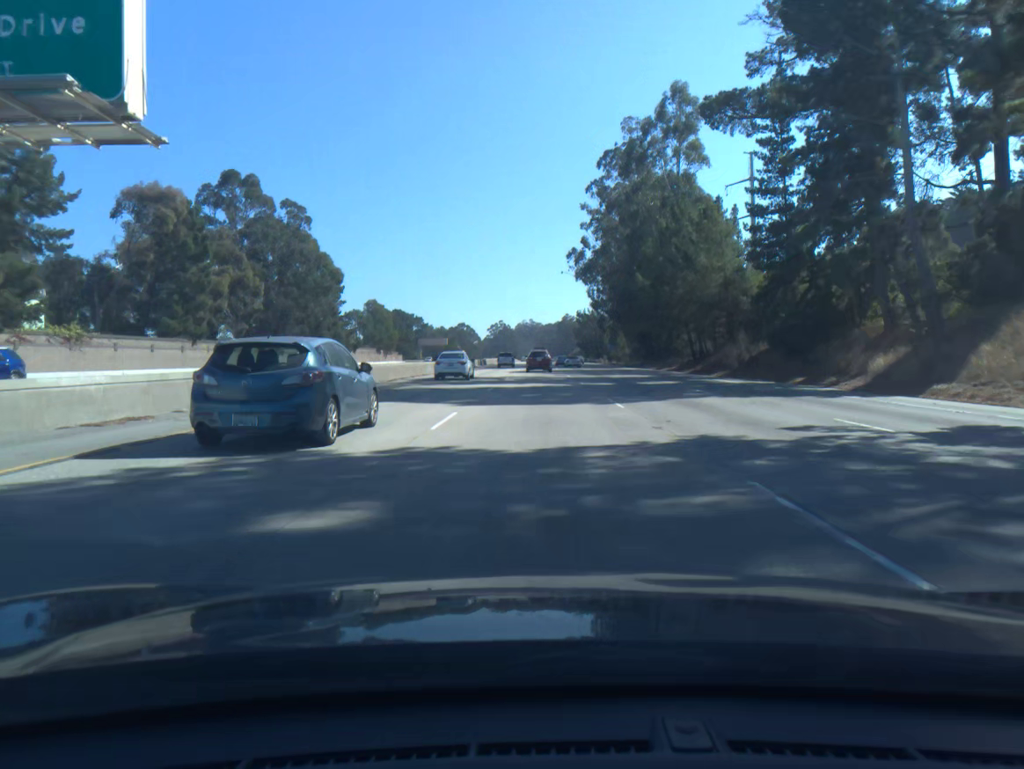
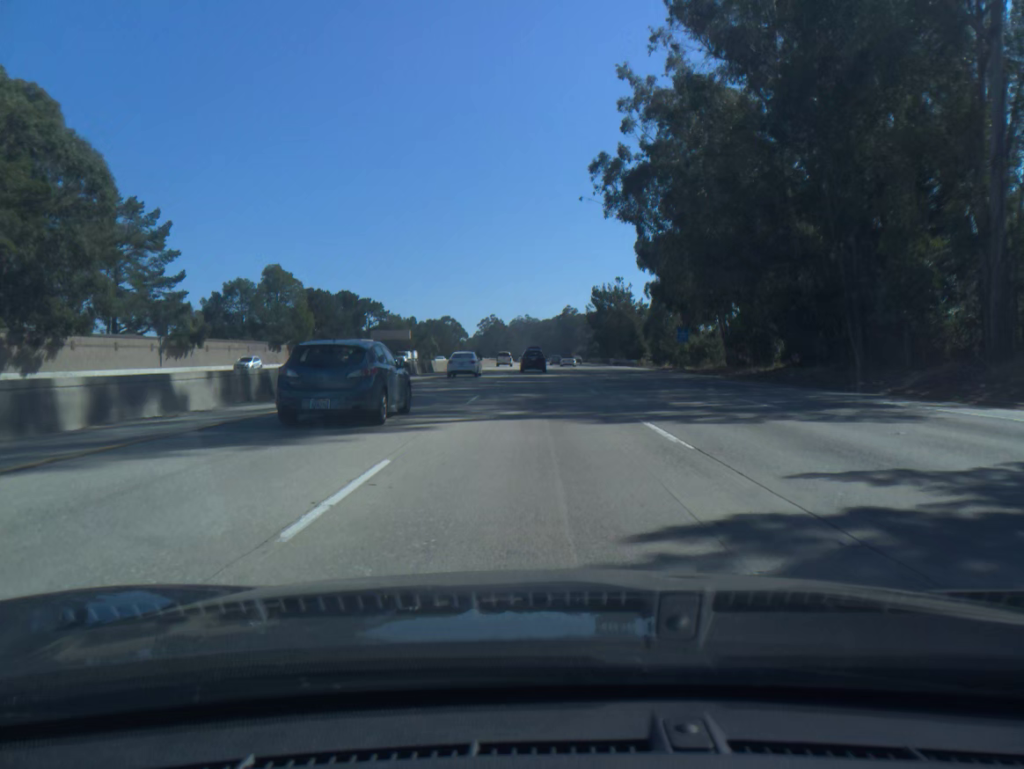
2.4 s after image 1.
(+0.1, +66.2) m; 0°
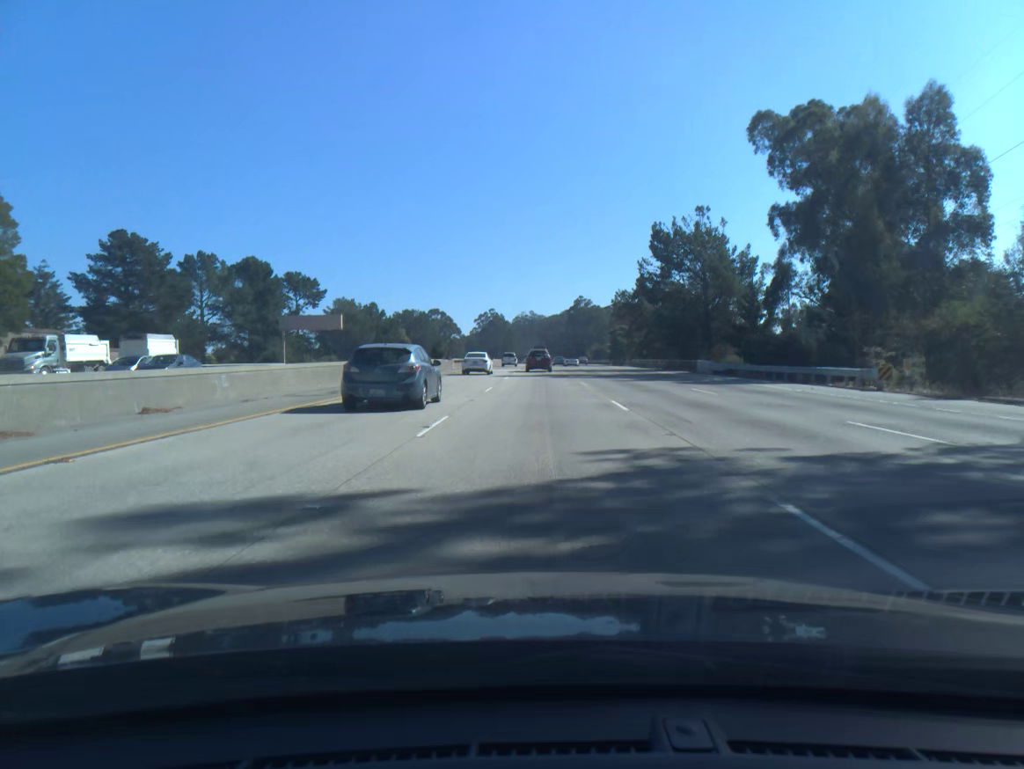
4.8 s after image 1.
(-0.1, +66.3) m; 0°
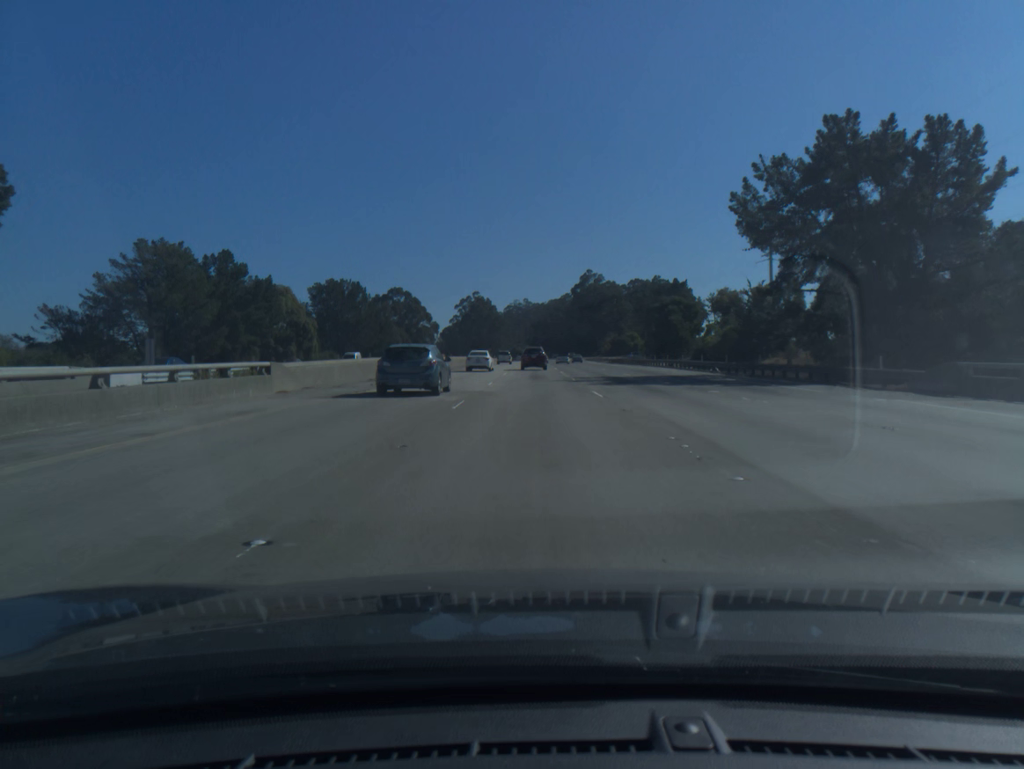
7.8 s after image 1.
(+0.3, +82.9) m; 0°
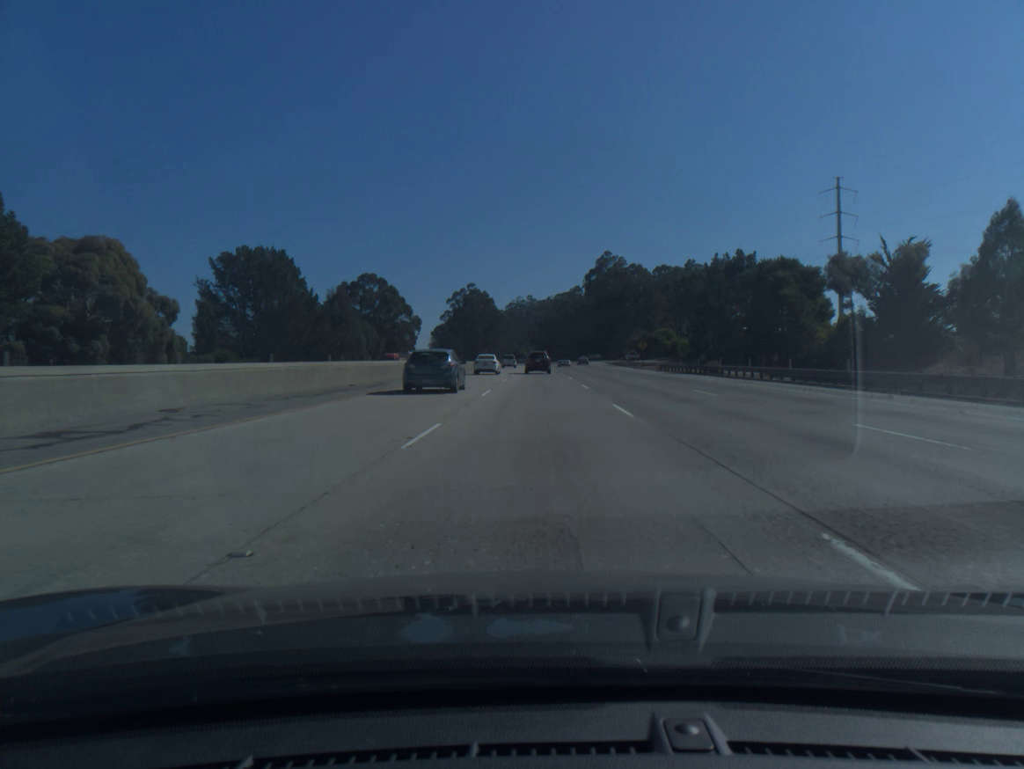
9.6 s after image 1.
(-0.1, +49.6) m; 0°
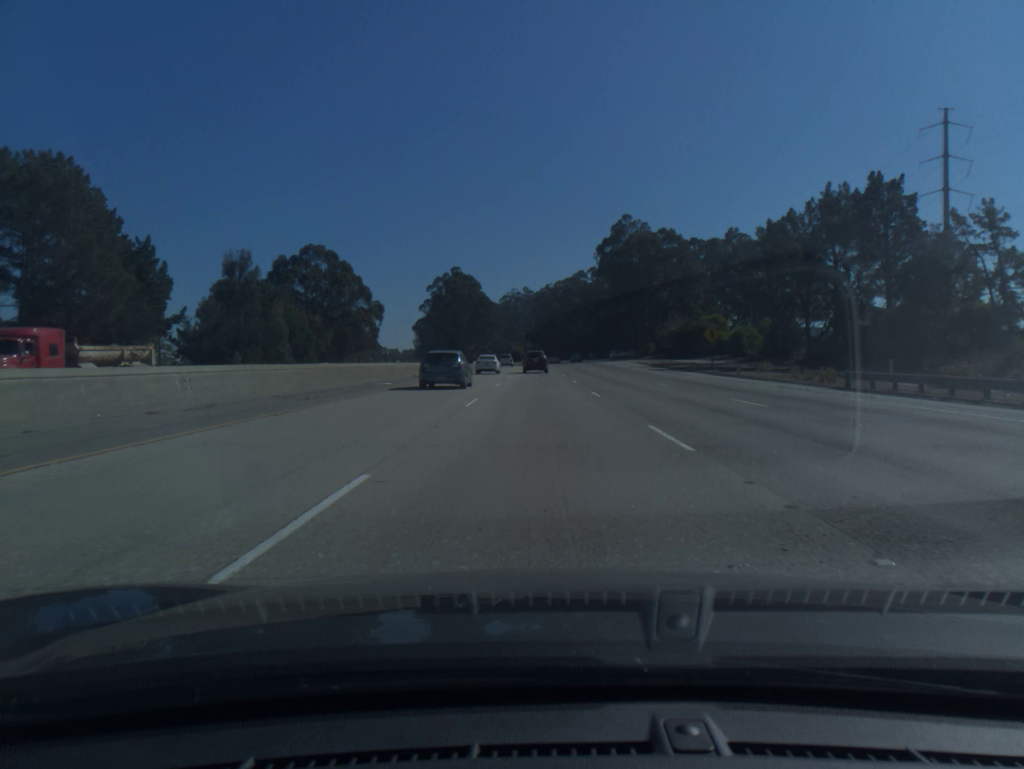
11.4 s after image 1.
(+0.1, +49.7) m; 0°
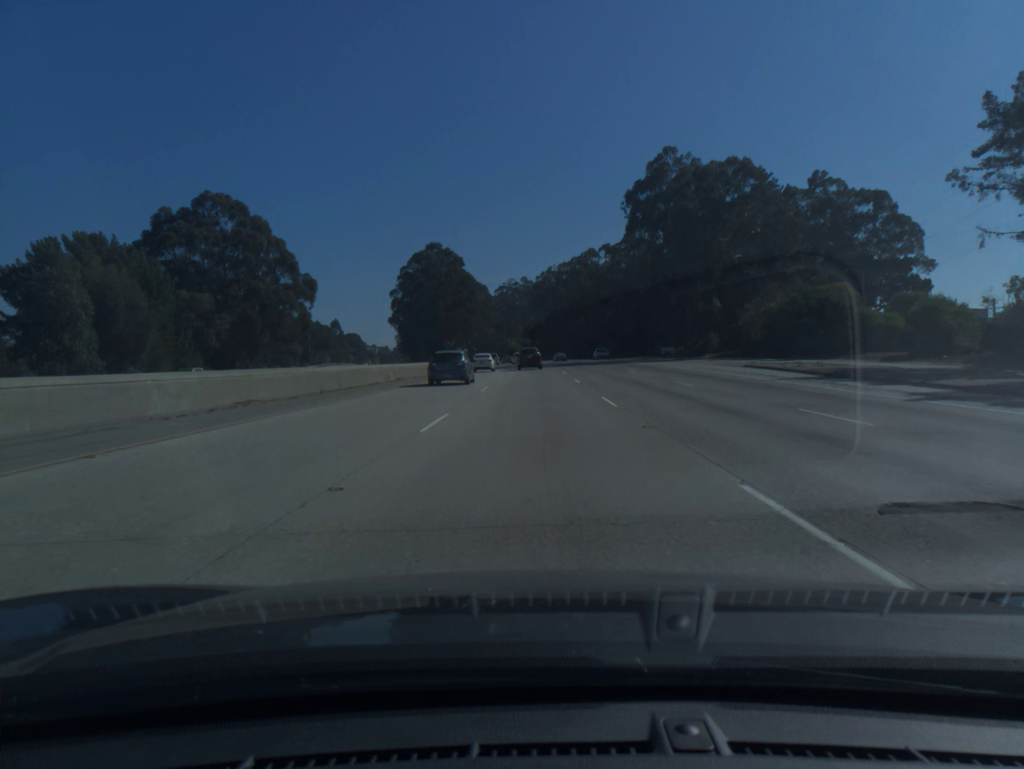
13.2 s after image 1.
(0.0, +50.1) m; 0°
